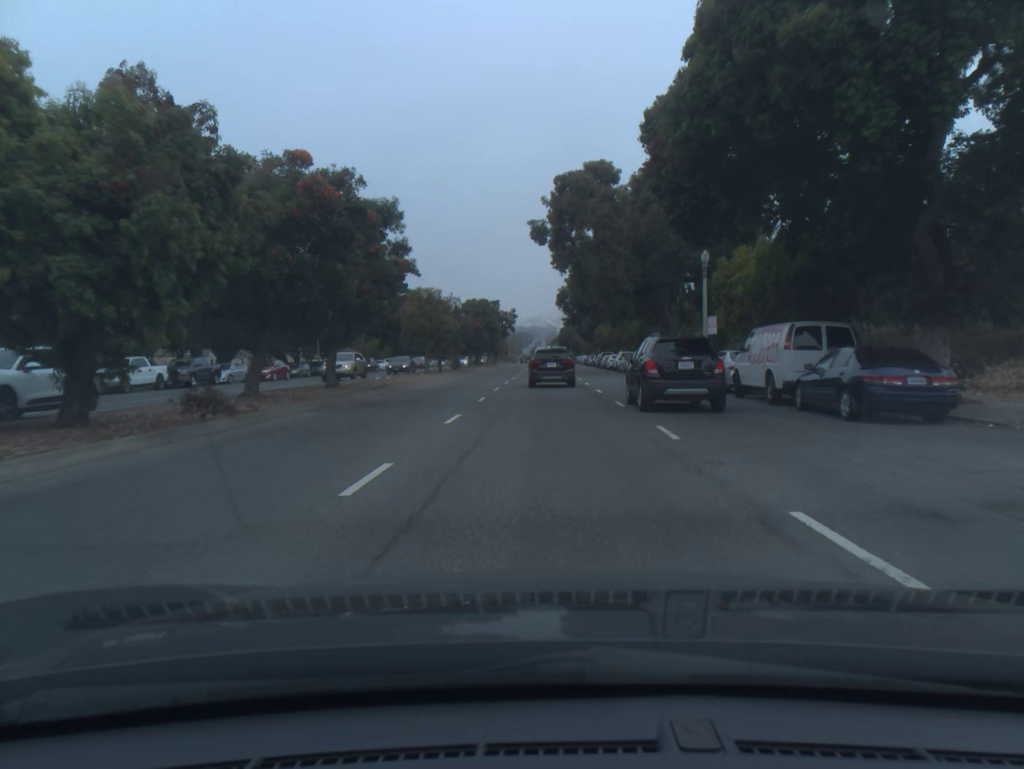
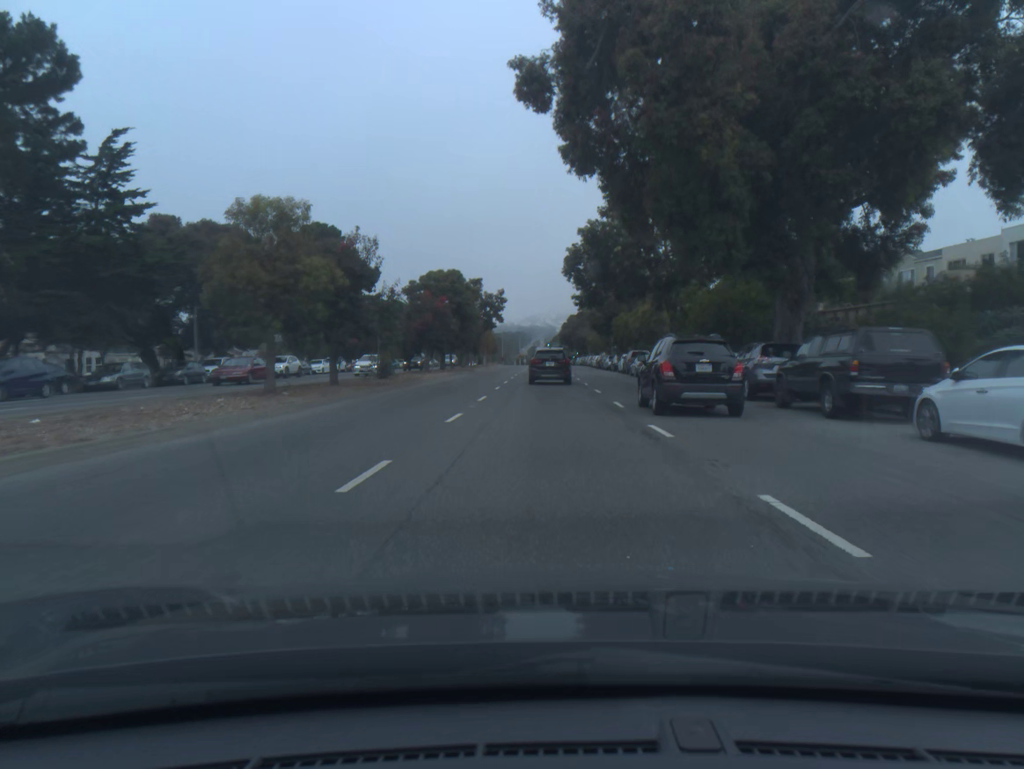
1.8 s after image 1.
(0.0, +28.9) m; 0°
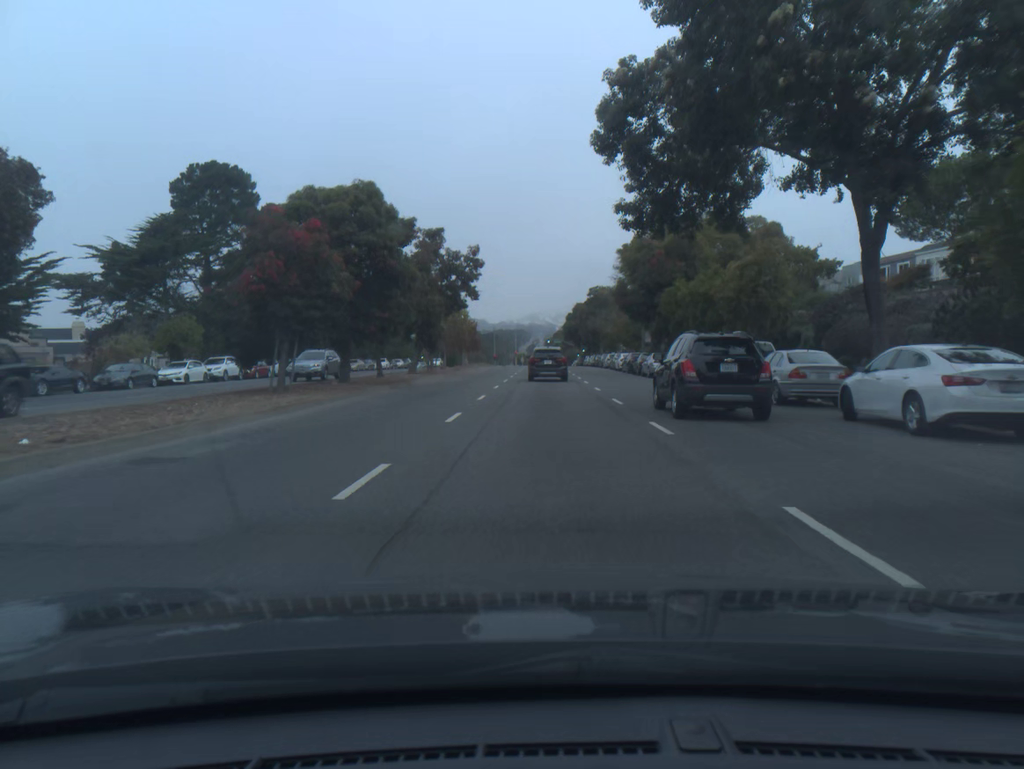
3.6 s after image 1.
(0.0, +29.4) m; 0°
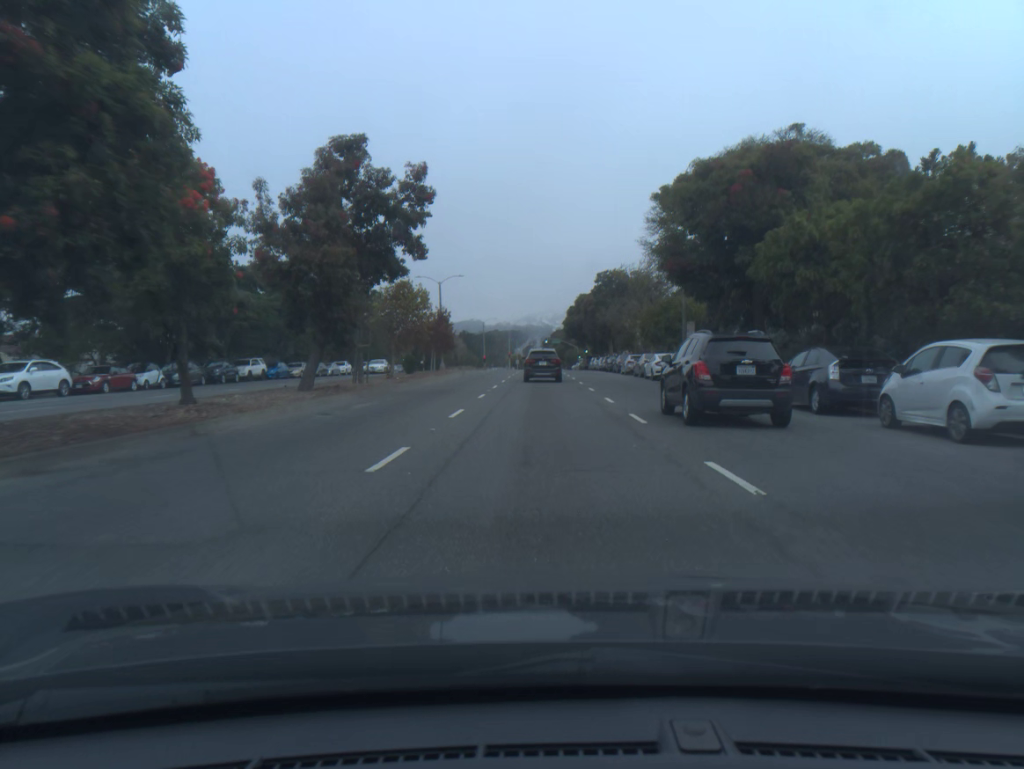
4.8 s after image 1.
(+0.1, +20.0) m; 0°
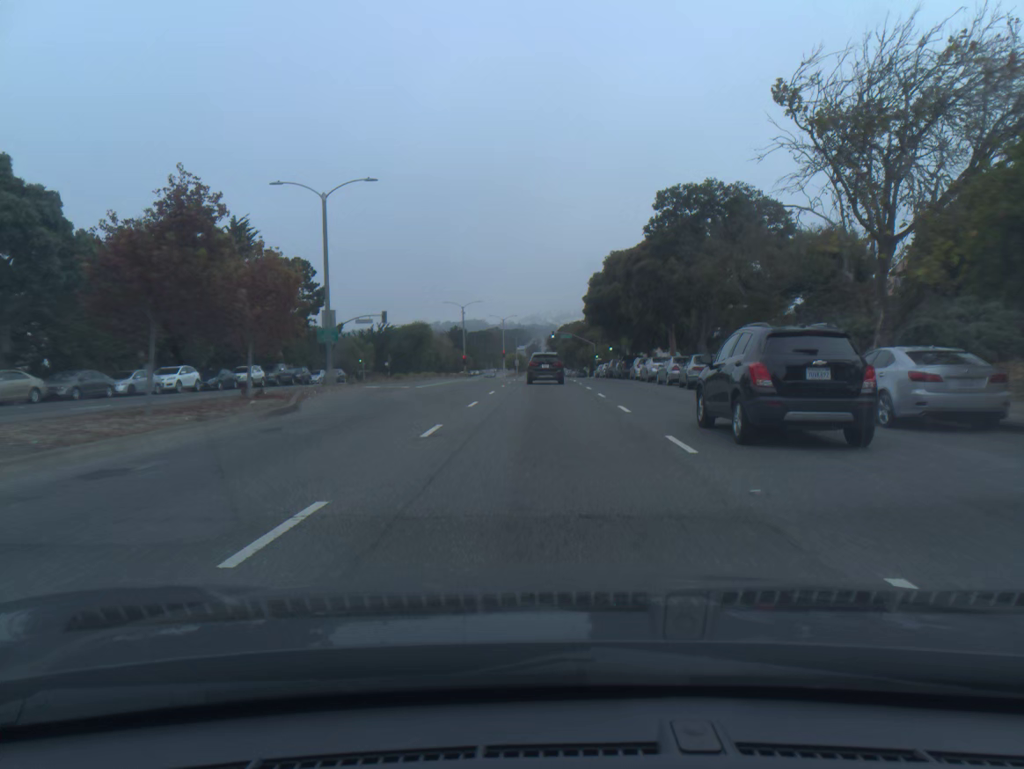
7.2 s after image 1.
(-0.1, +40.5) m; 0°
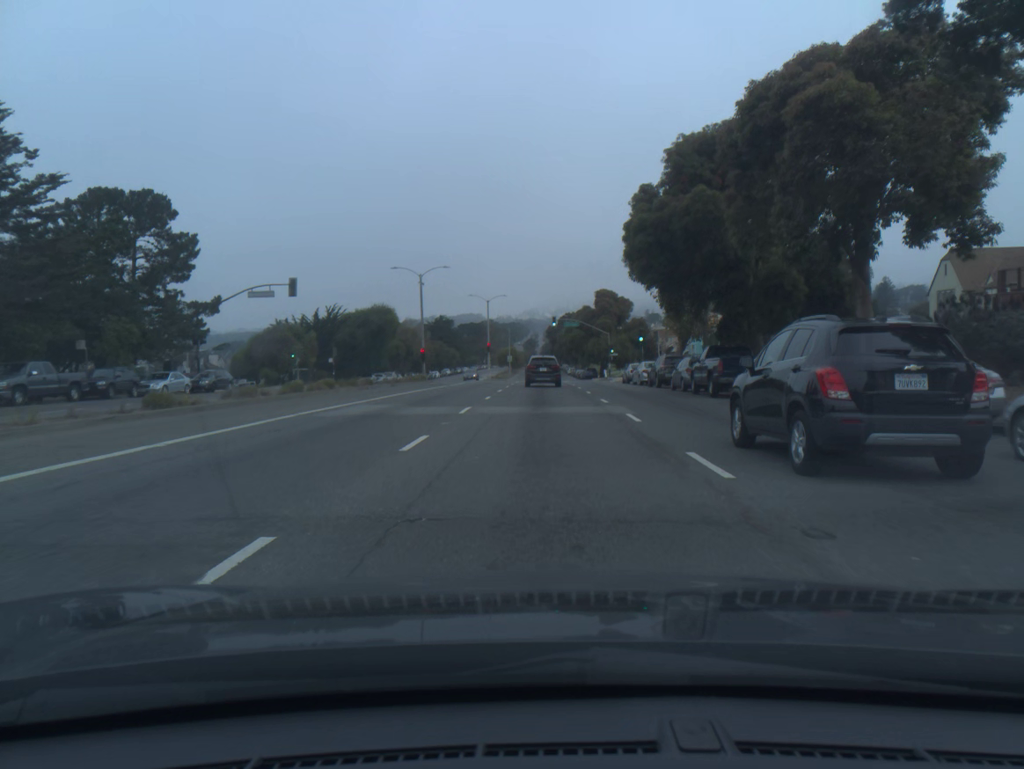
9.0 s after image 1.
(0.0, +30.7) m; 0°
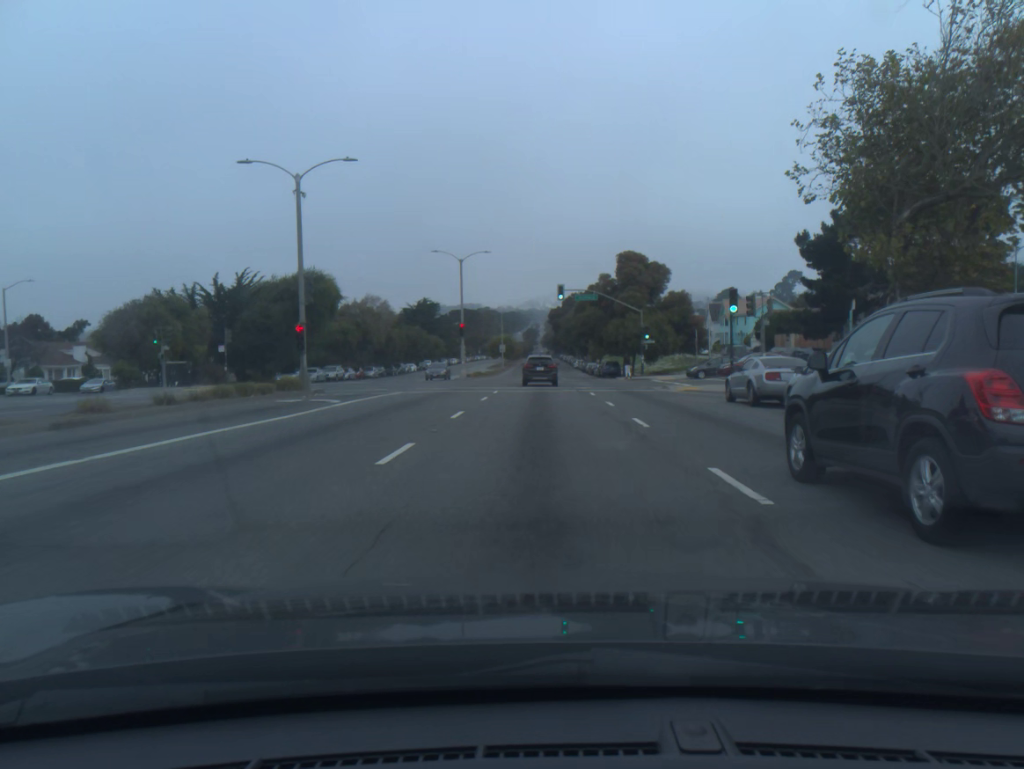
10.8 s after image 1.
(-0.1, +31.1) m; 0°
